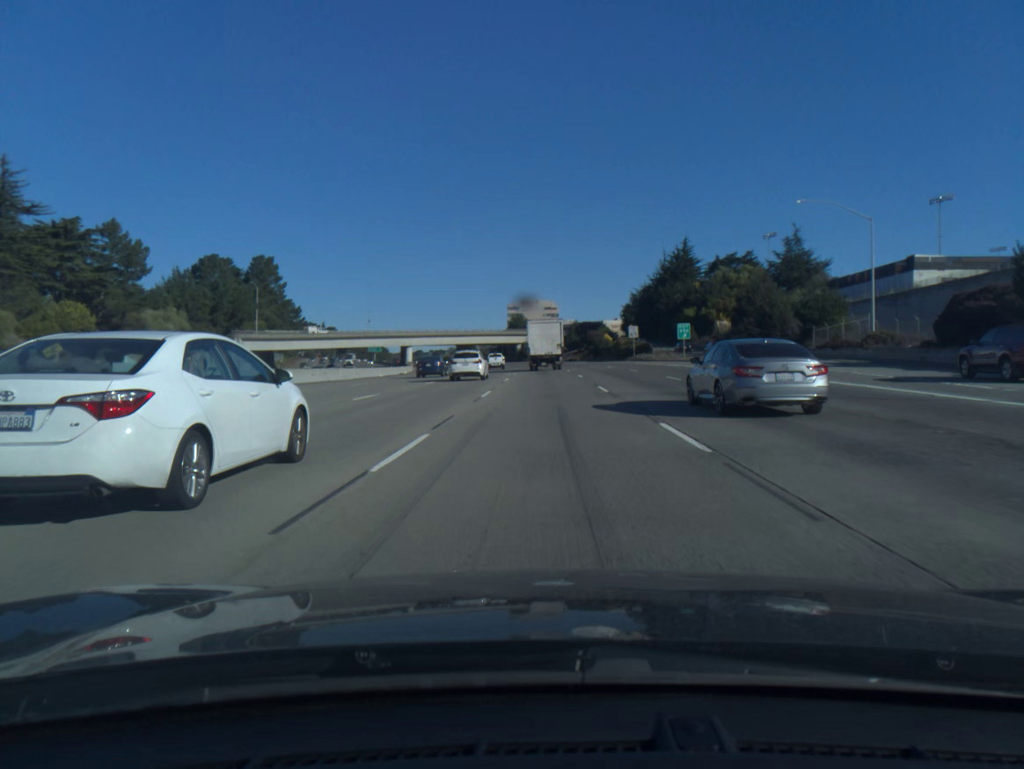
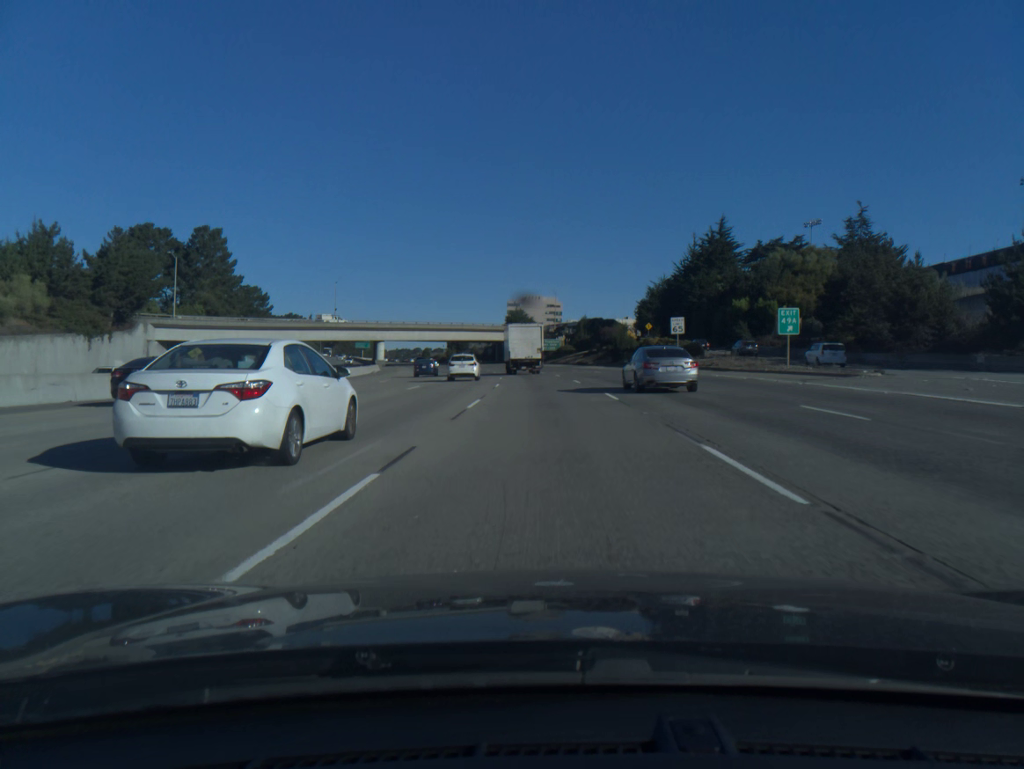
(0.0, +32.6) m; 0°
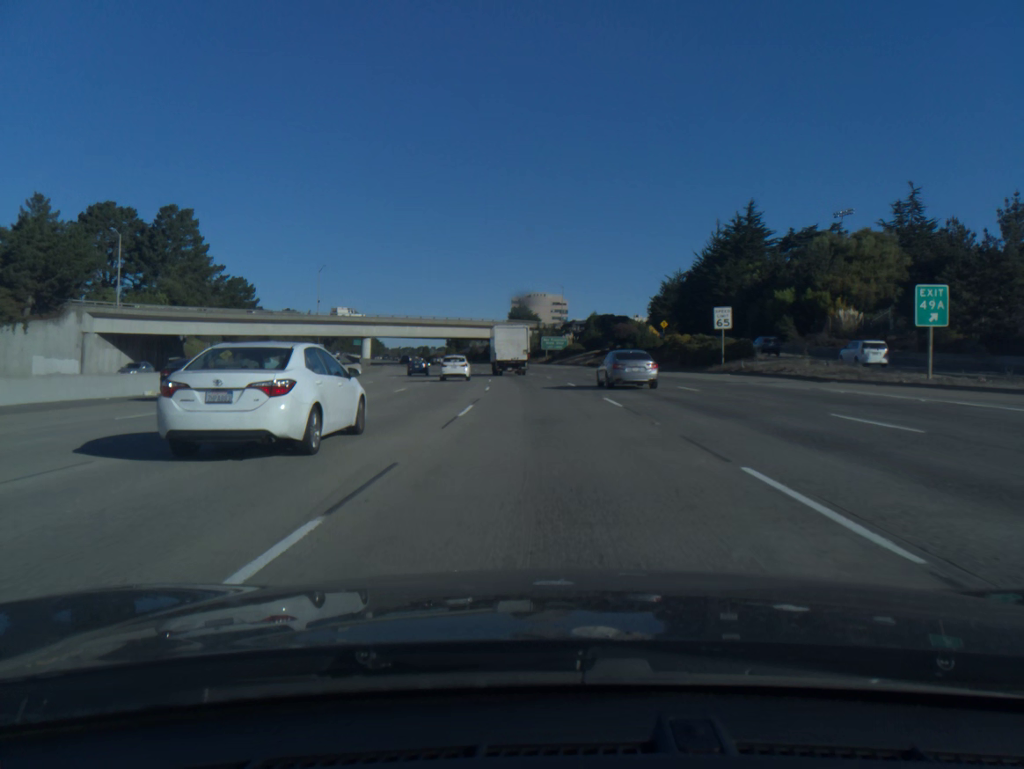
(0.0, +16.3) m; 0°
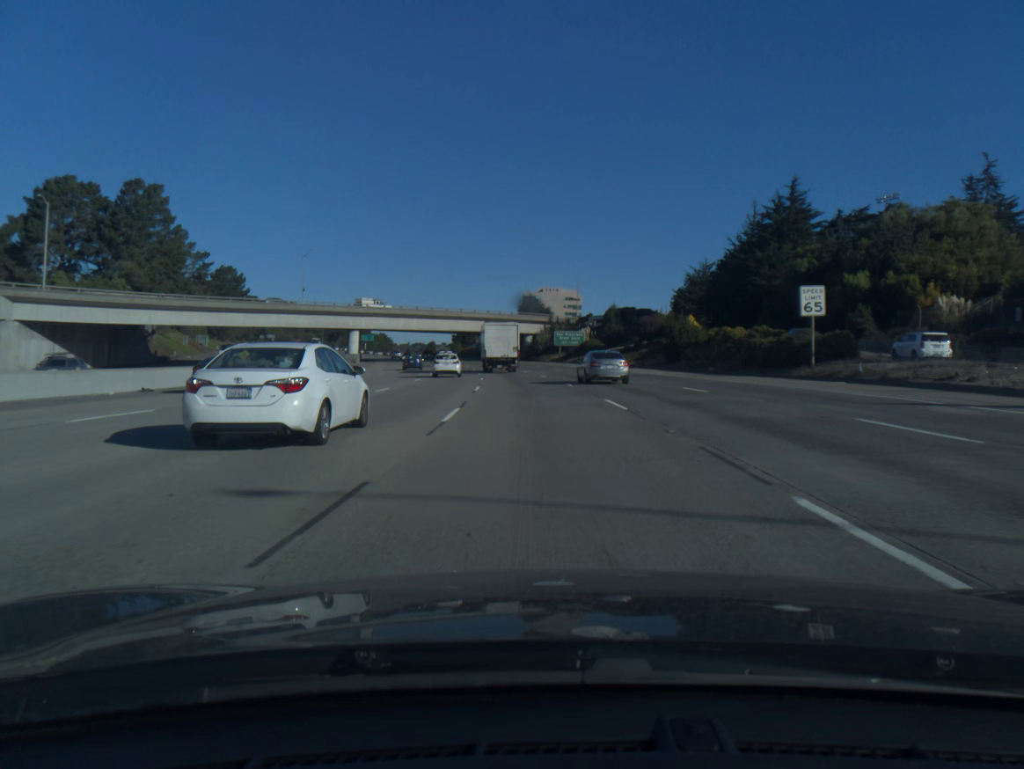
(-0.1, +16.3) m; -1°
